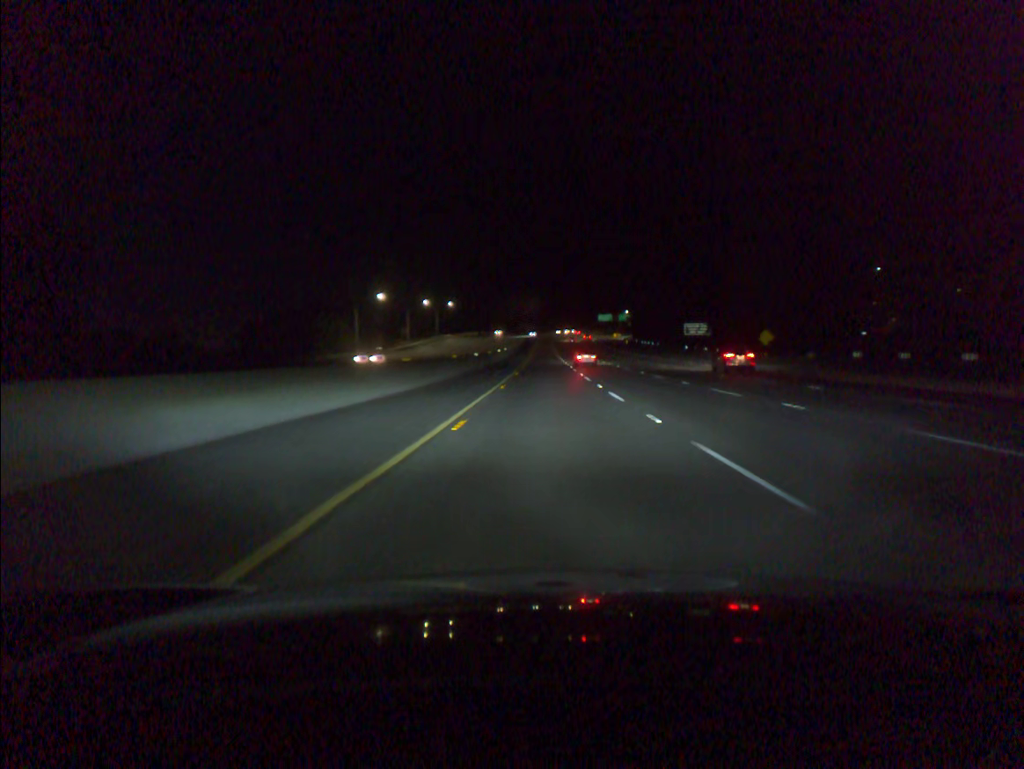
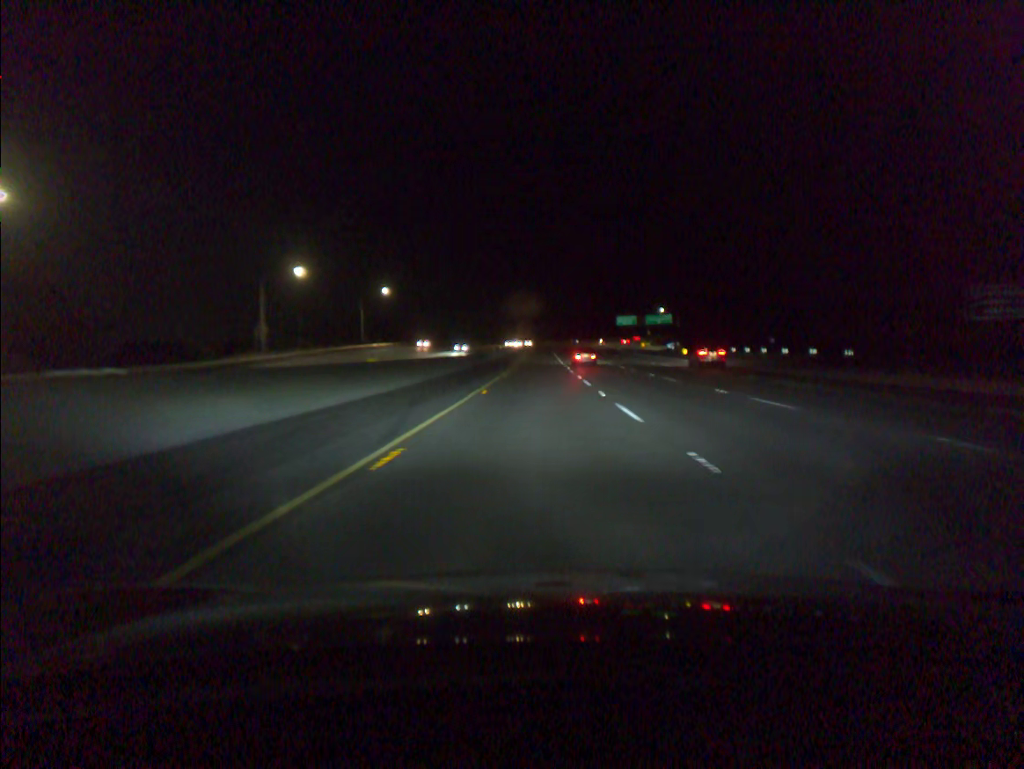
(+0.6, +91.7) m; 0°
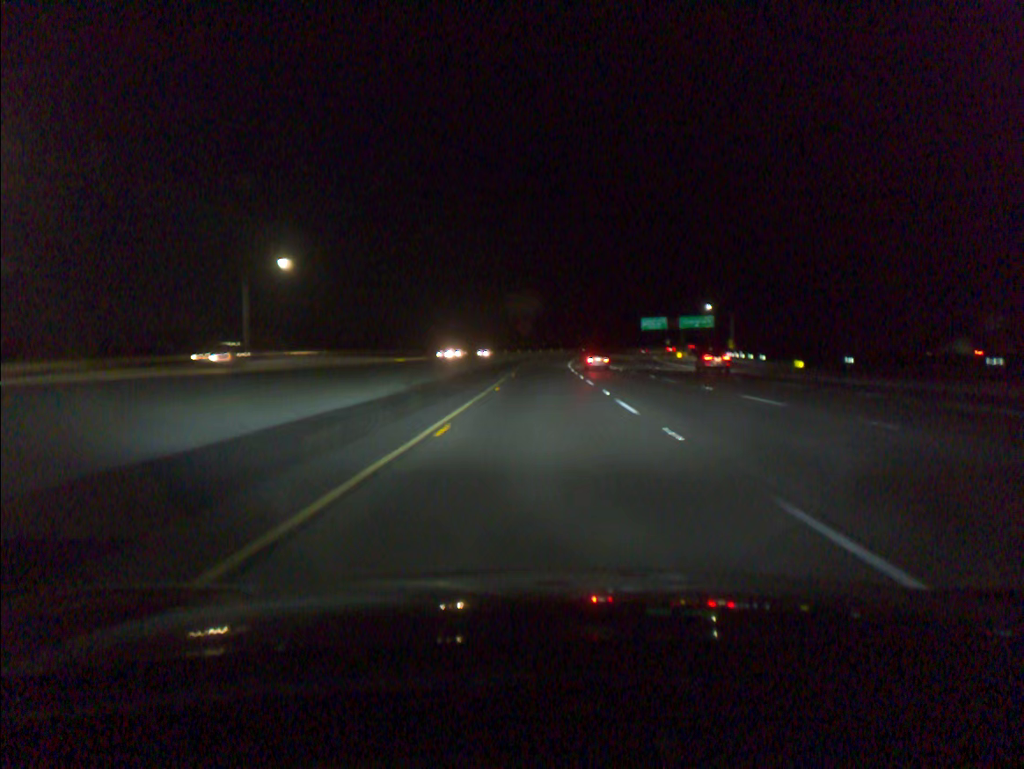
(-0.1, +55.2) m; 0°
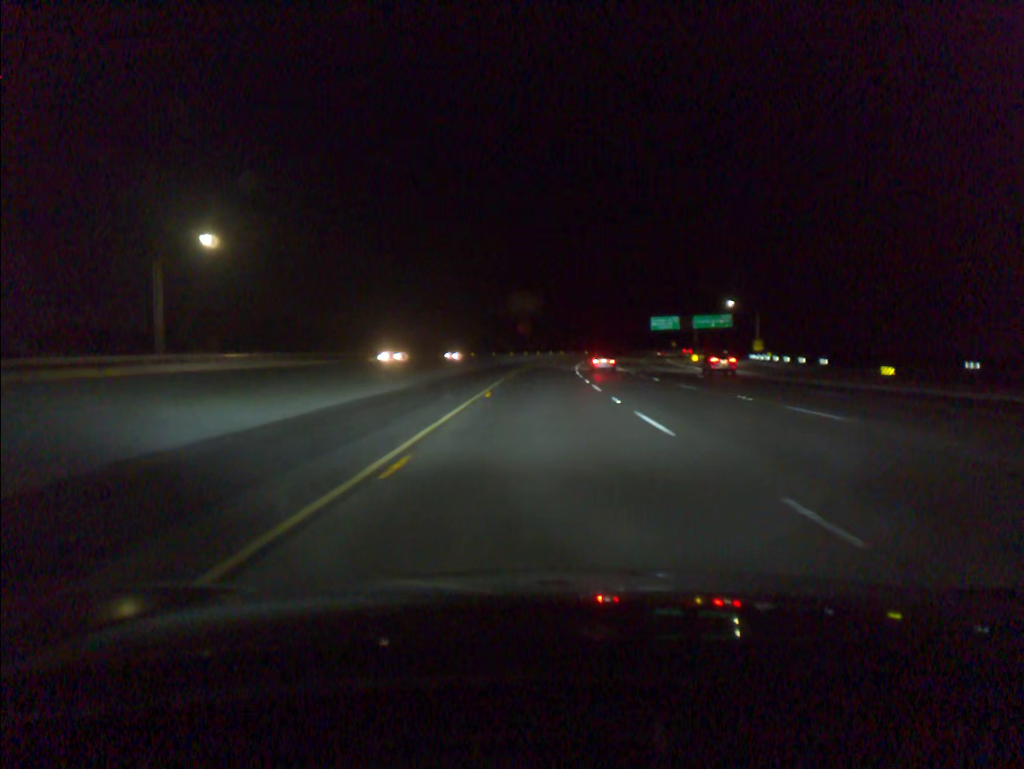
(0.0, +18.4) m; 0°
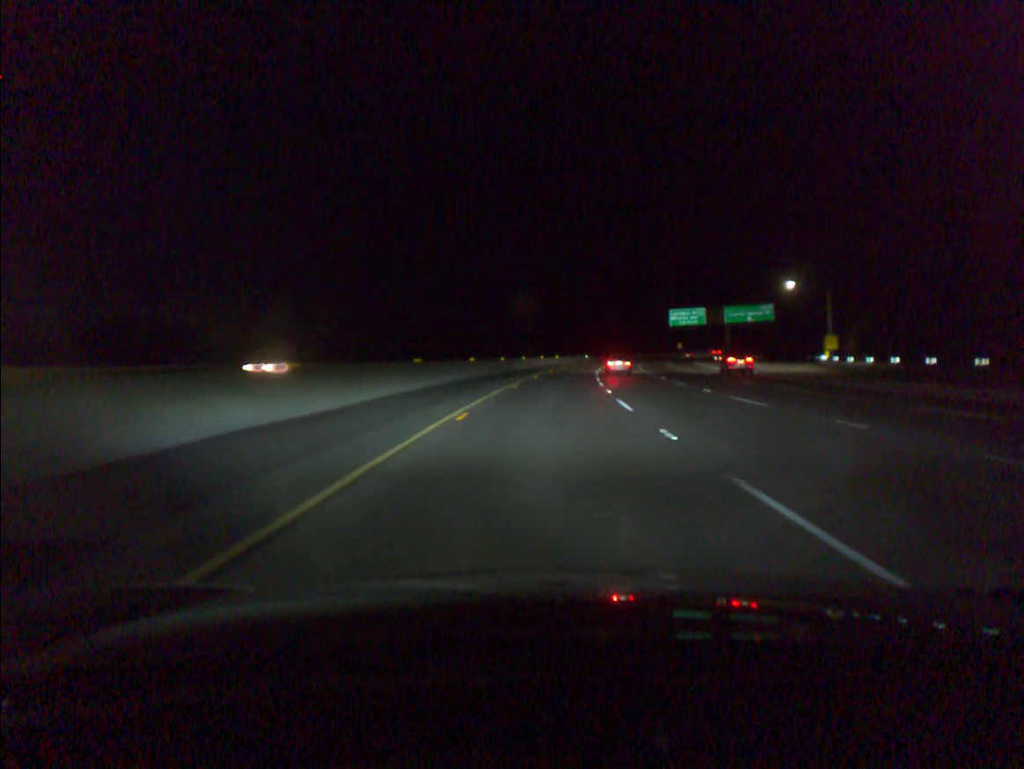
(+0.2, +36.8) m; +1°
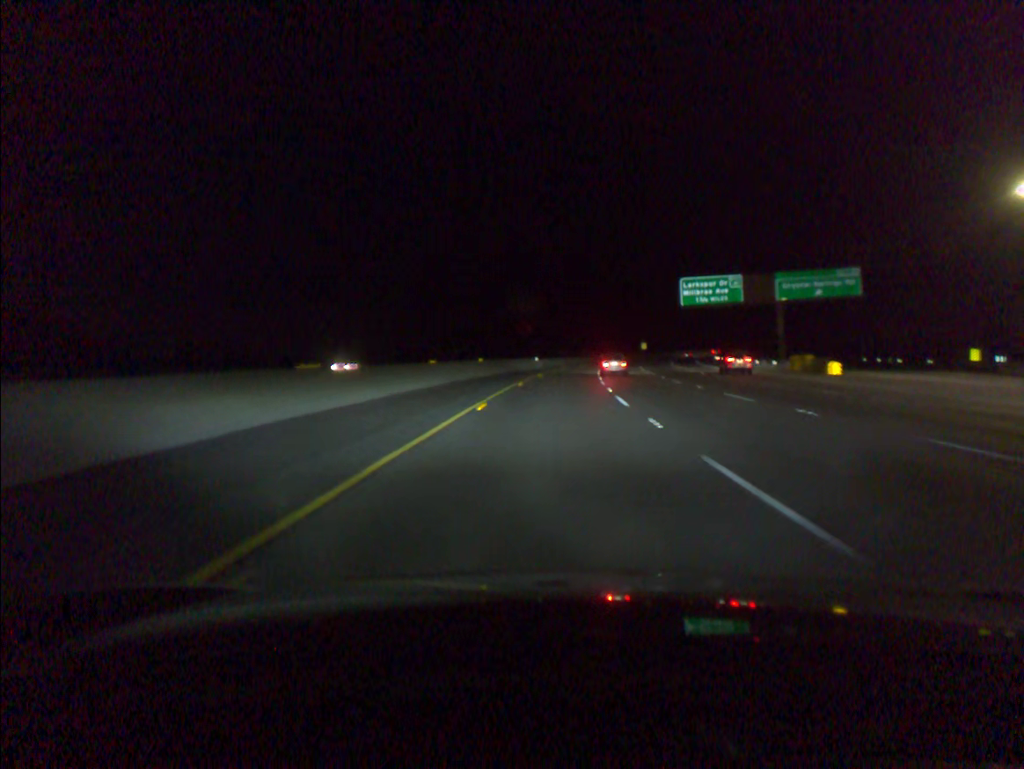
(+1.9, +55.3) m; +4°
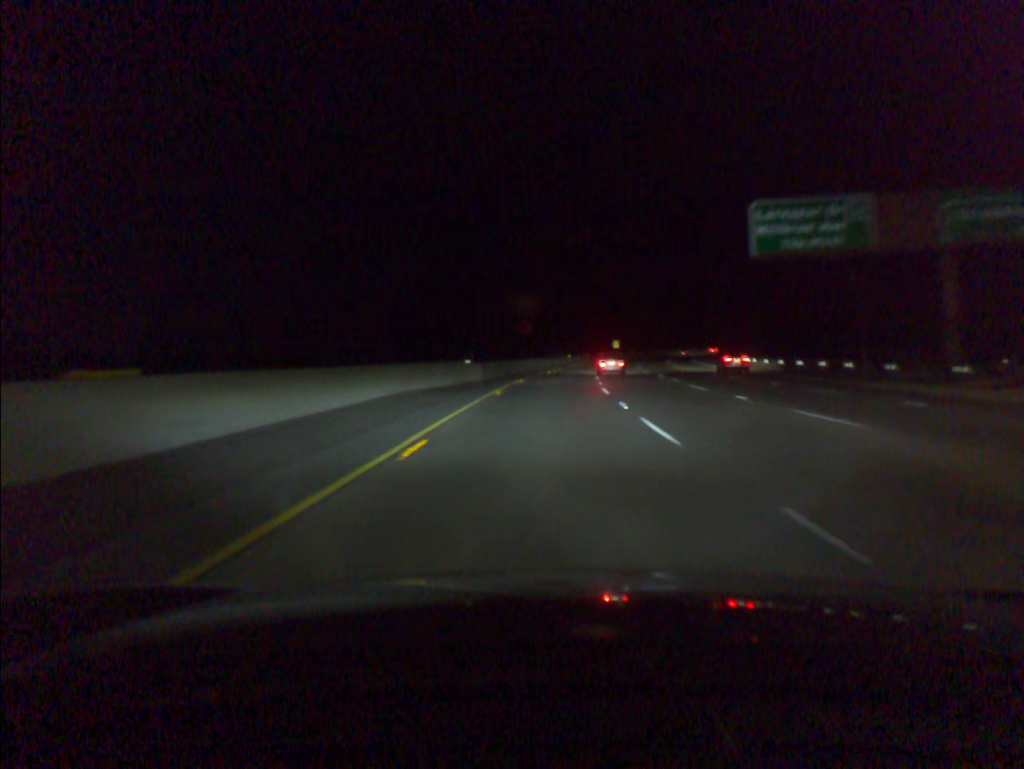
(+1.1, +37.0) m; +3°
